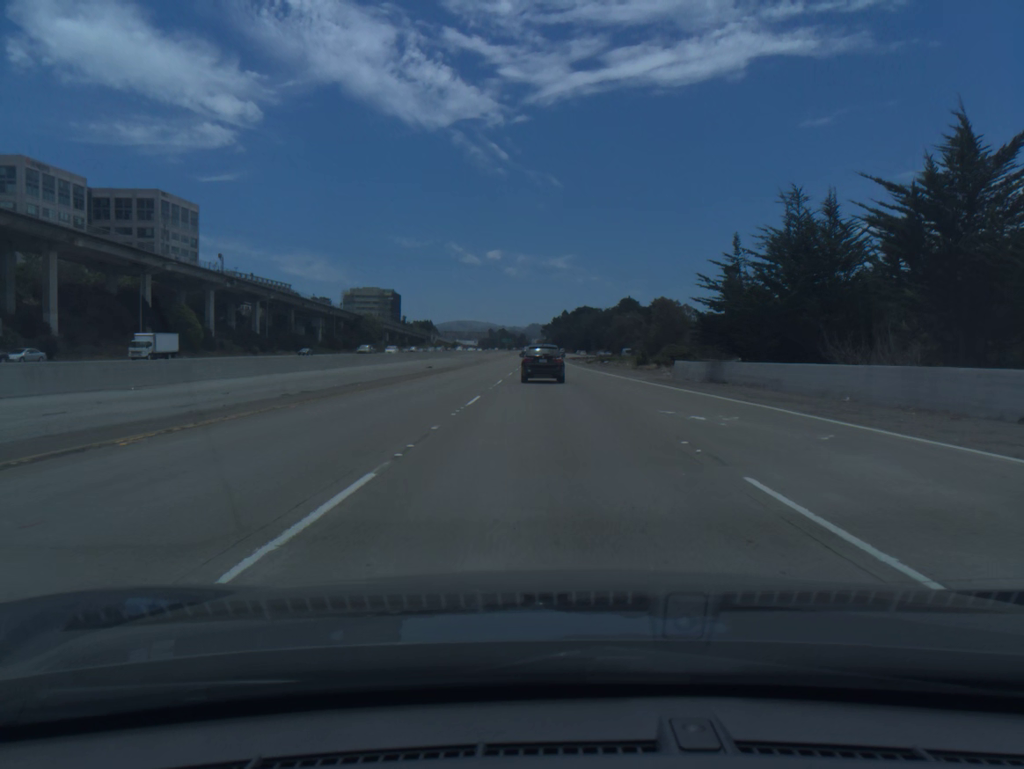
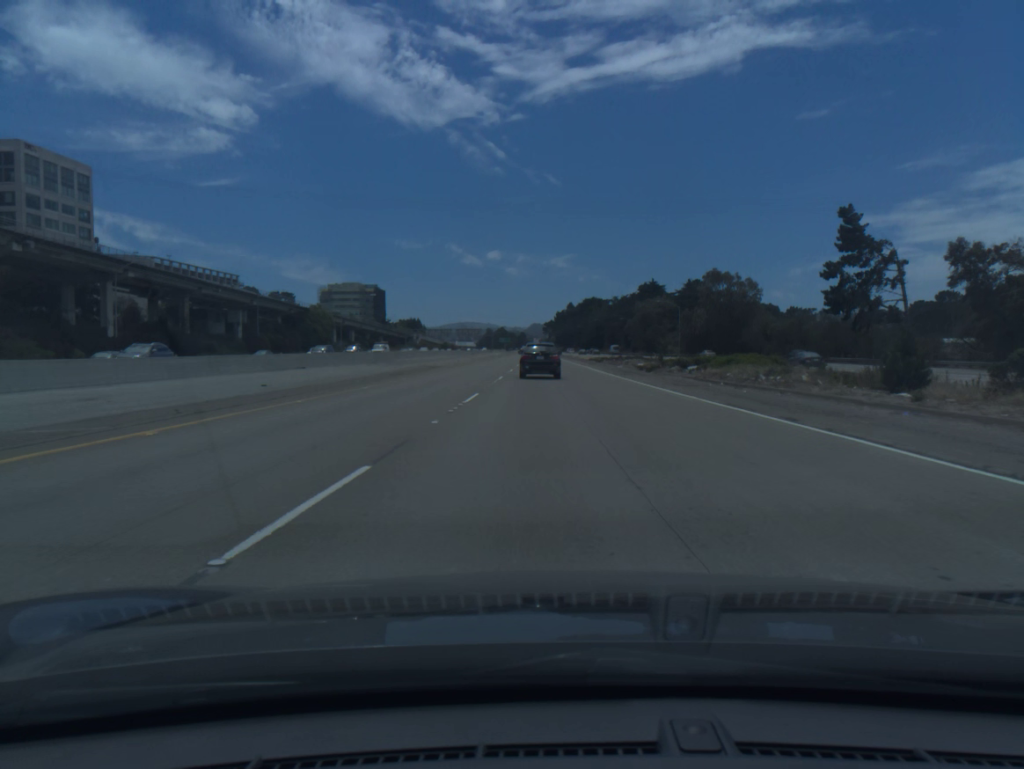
(-0.1, +58.1) m; 0°
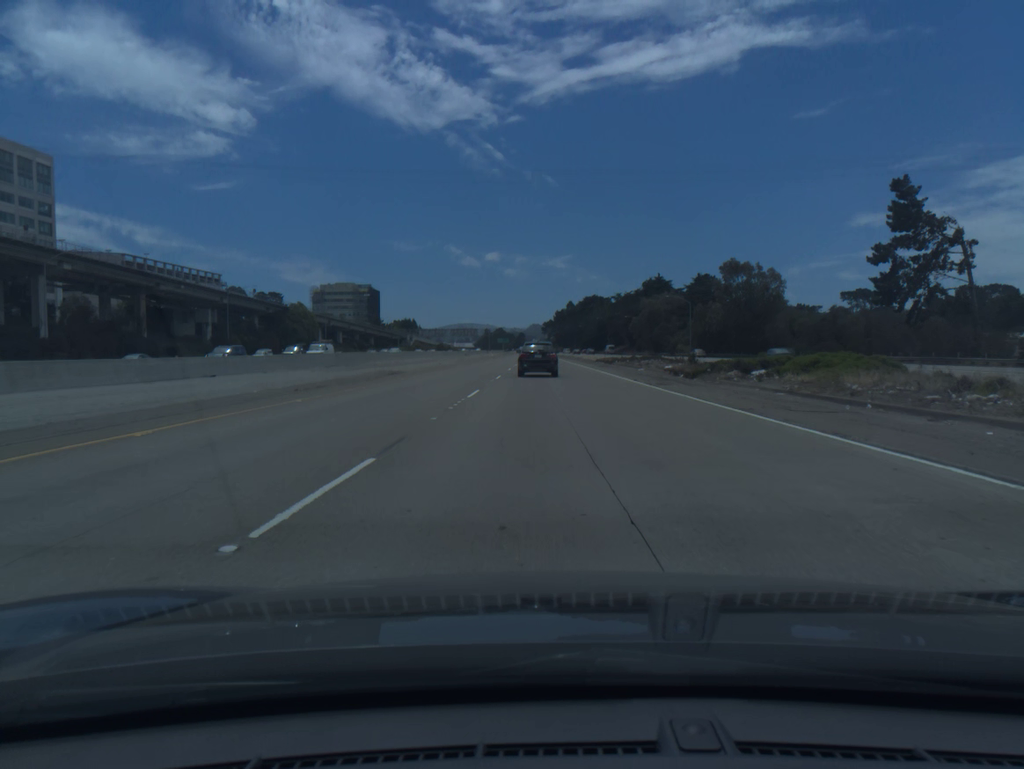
(0.0, +14.3) m; 0°
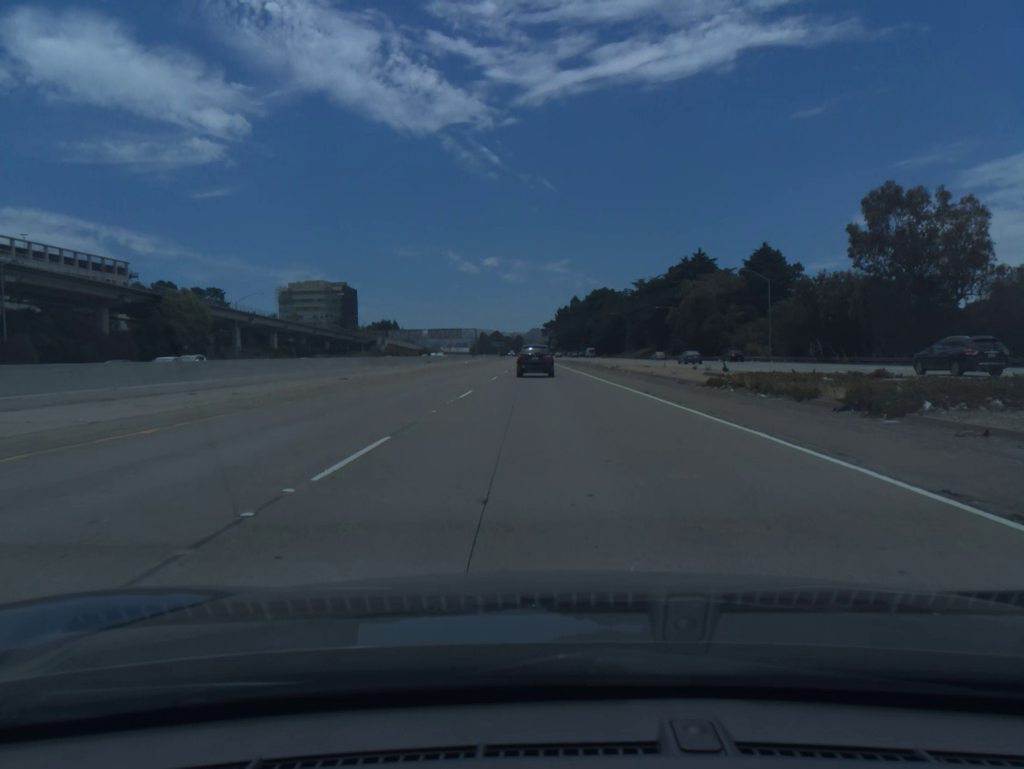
(+0.1, +56.9) m; 0°
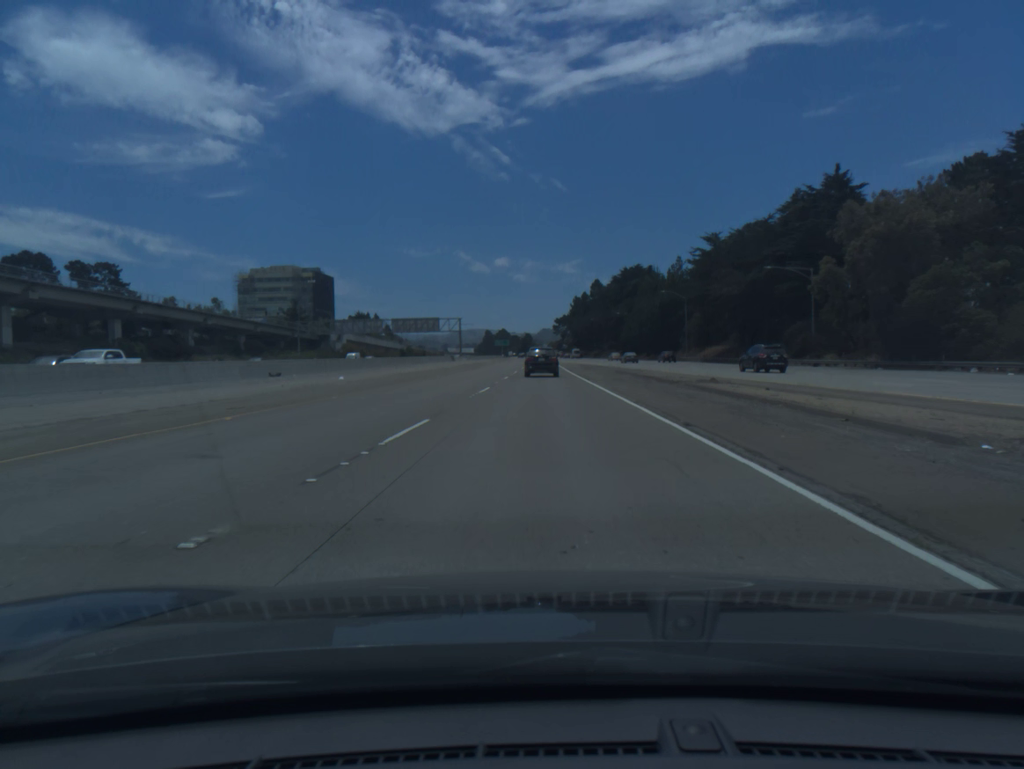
(-0.2, +70.0) m; -1°
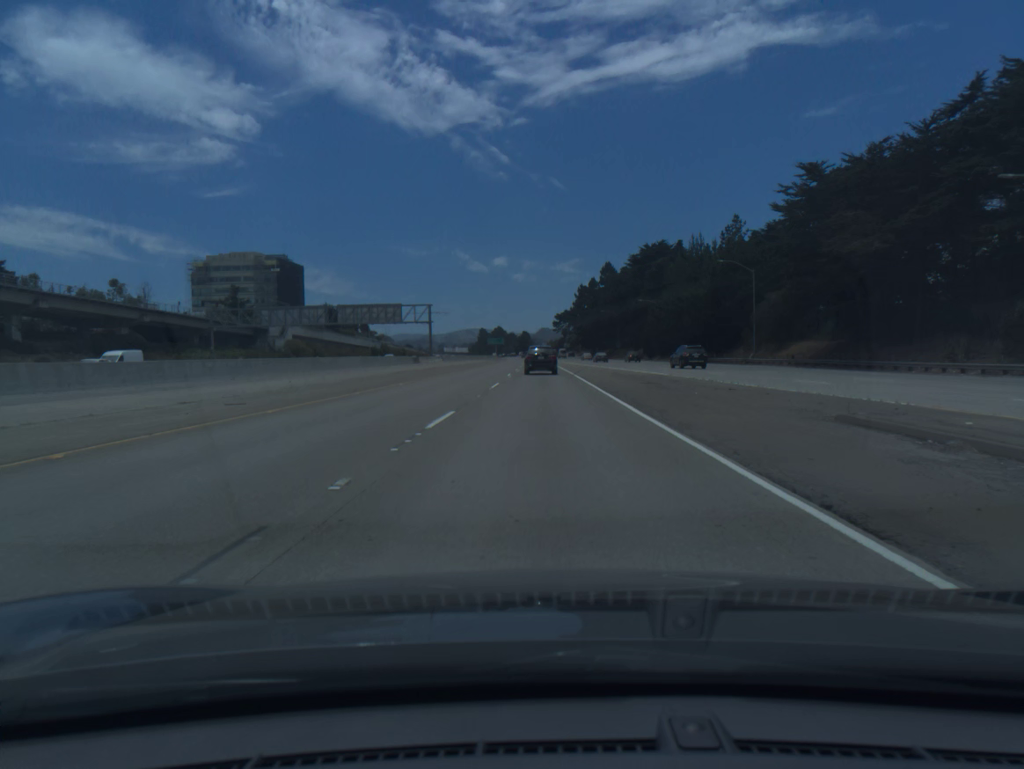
(-0.1, +41.8) m; 0°
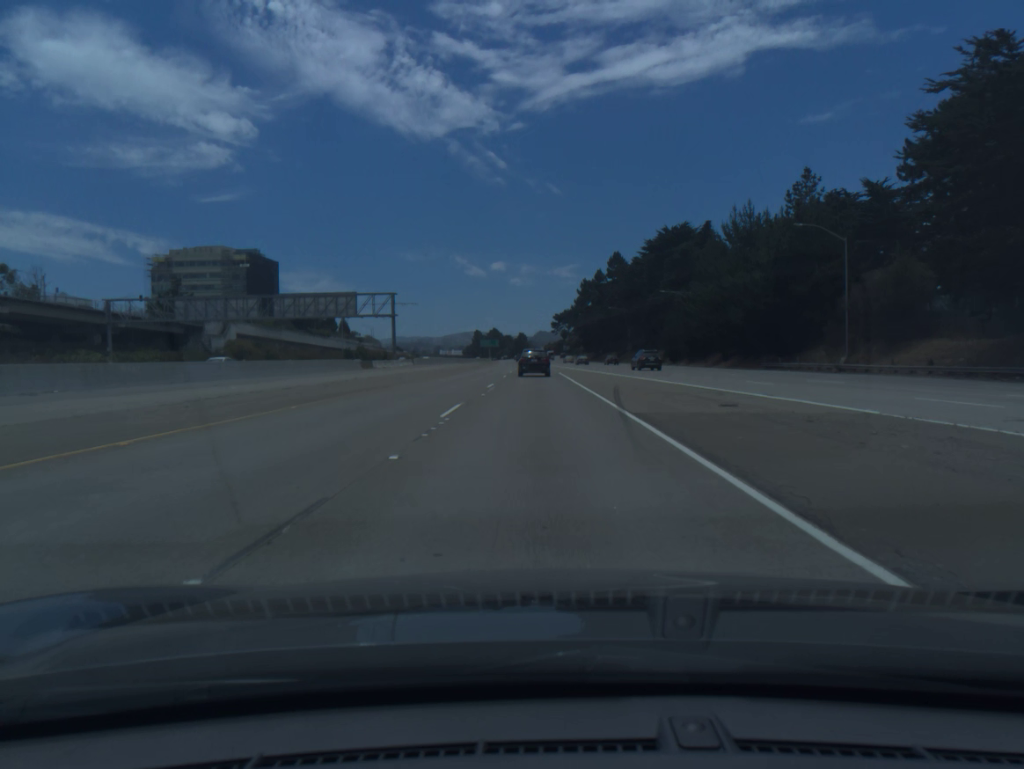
(+0.1, +27.9) m; 0°
